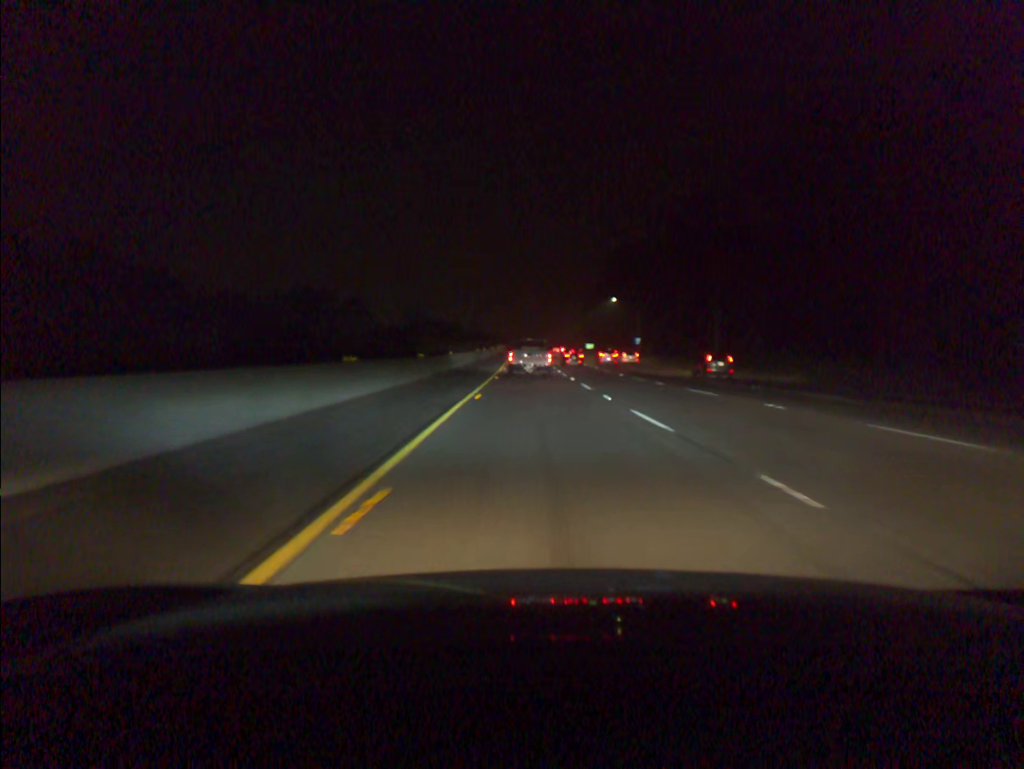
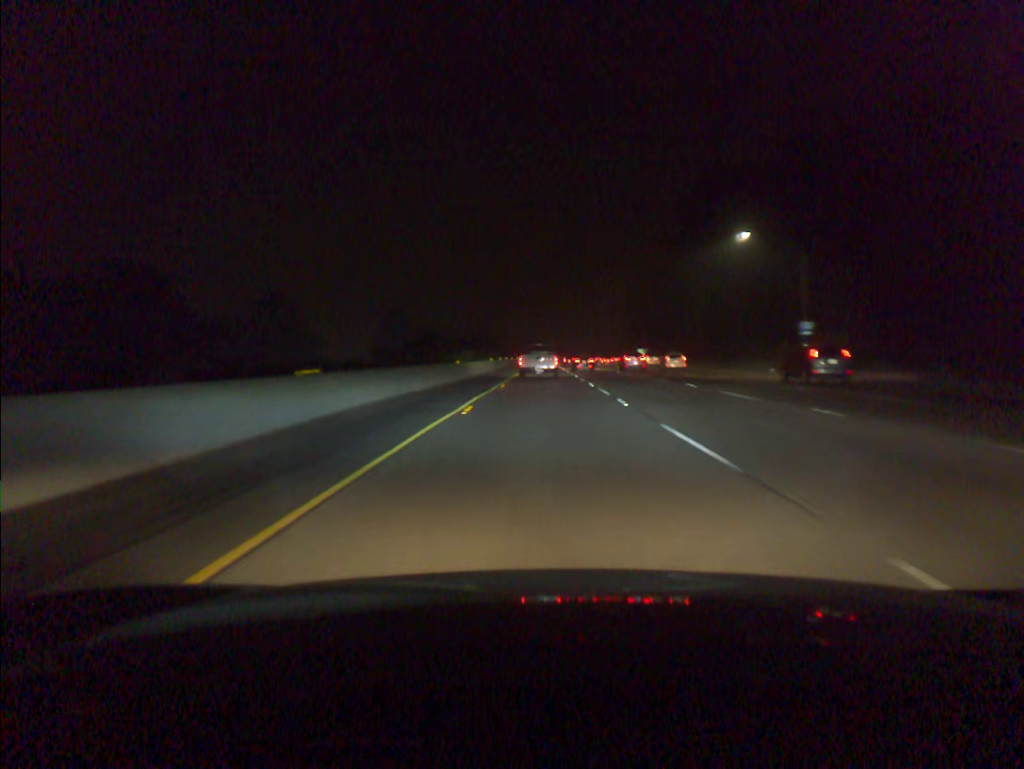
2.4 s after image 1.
(-1.3, +76.9) m; -2°
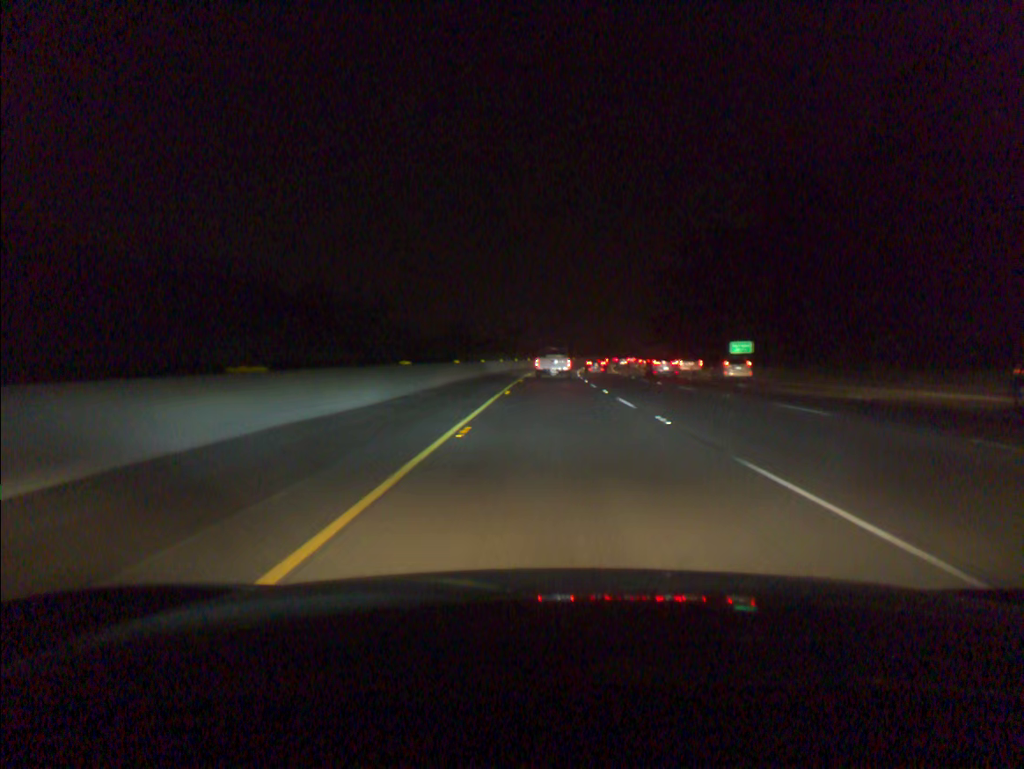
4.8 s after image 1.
(-0.1, +77.4) m; 0°
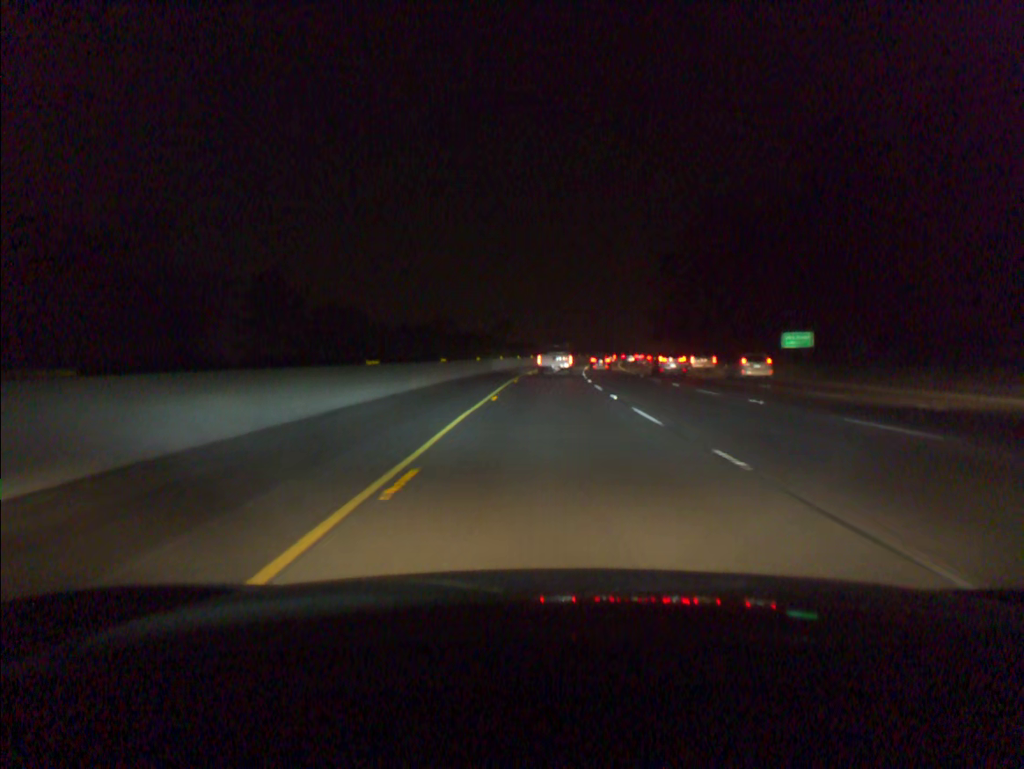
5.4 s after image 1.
(+0.1, +19.4) m; +1°
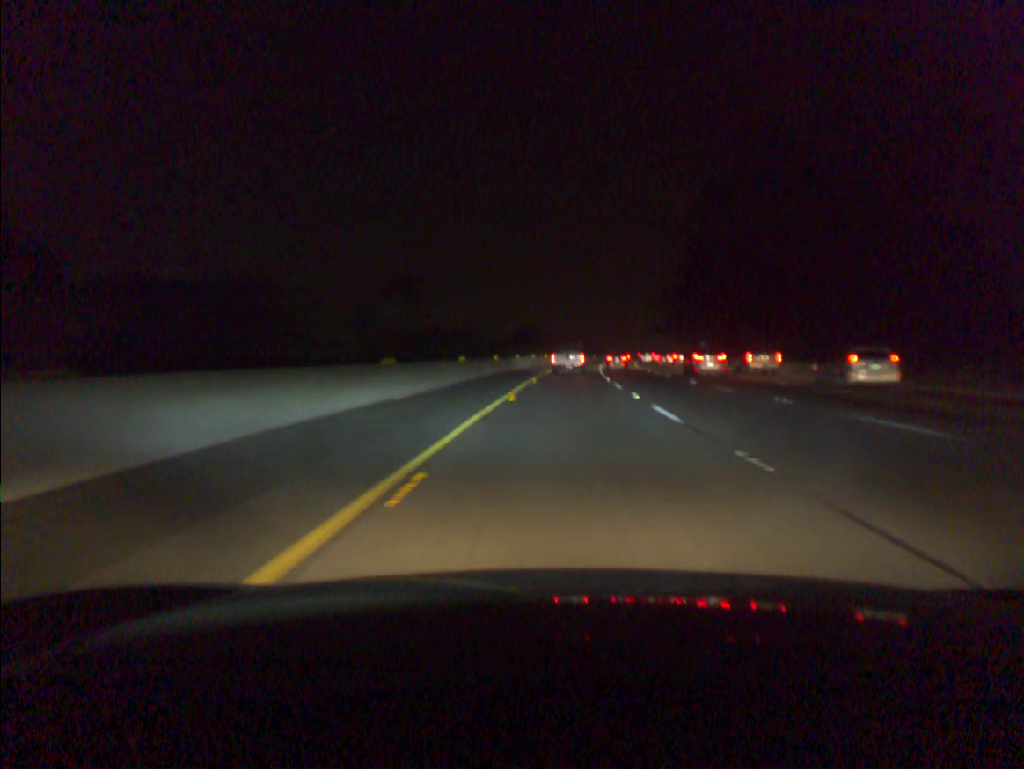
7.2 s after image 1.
(+0.9, +58.6) m; +2°
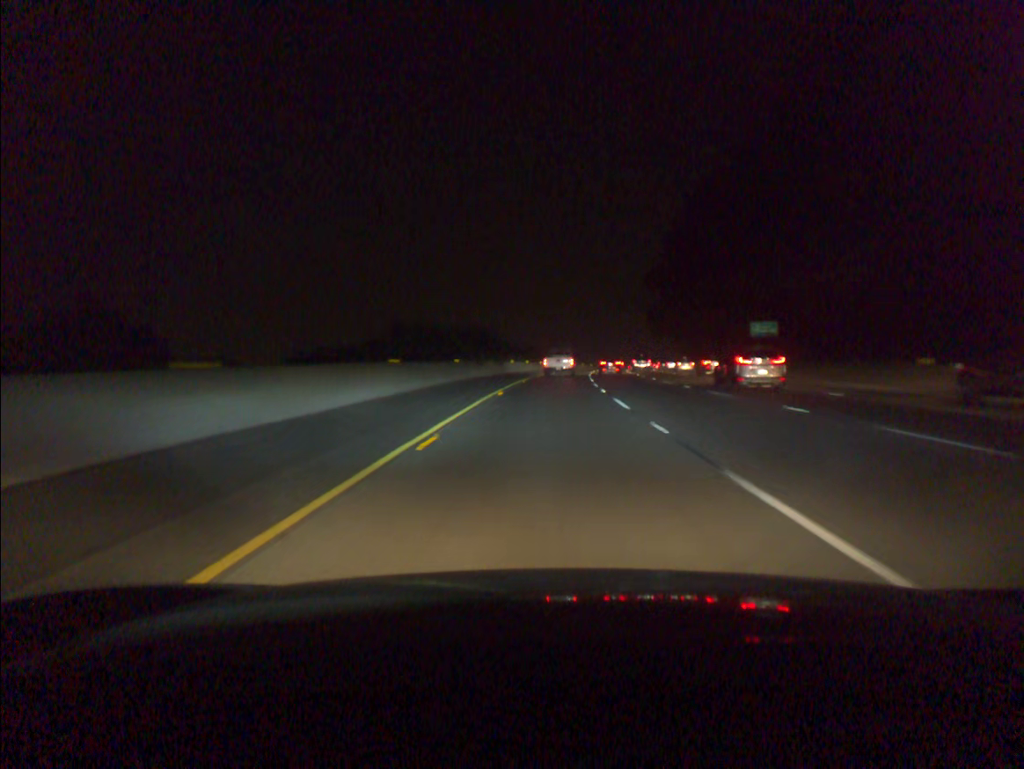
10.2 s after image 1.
(+6.0, +97.9) m; +7°
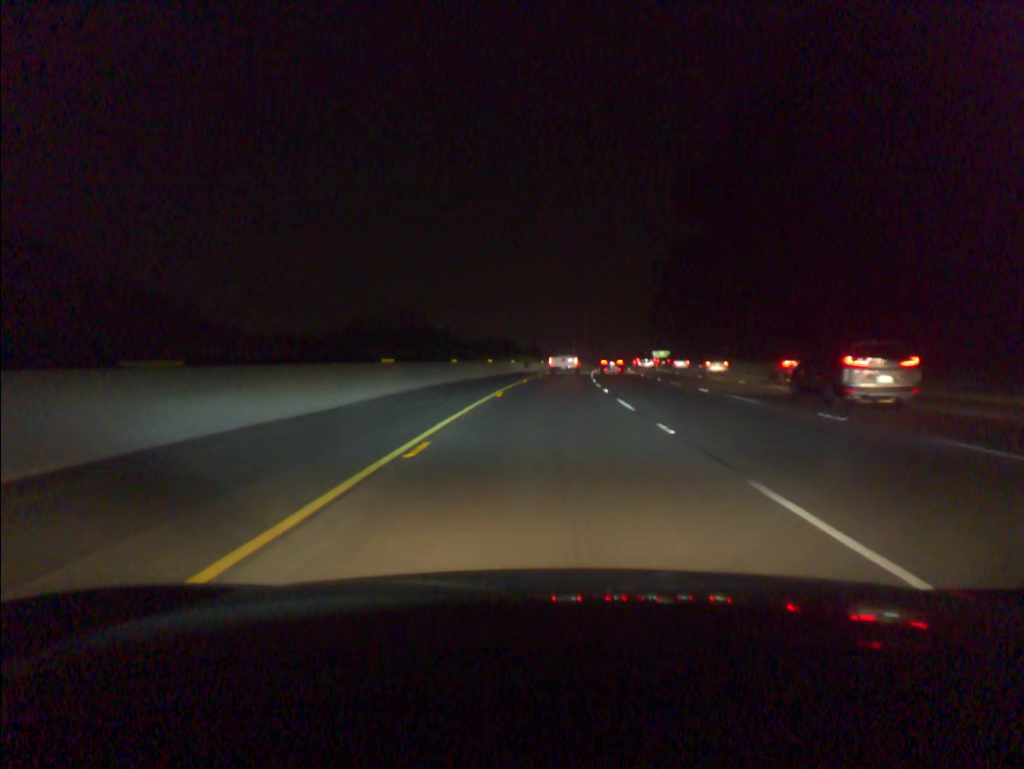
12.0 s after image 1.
(+1.8, +59.2) m; +4°
